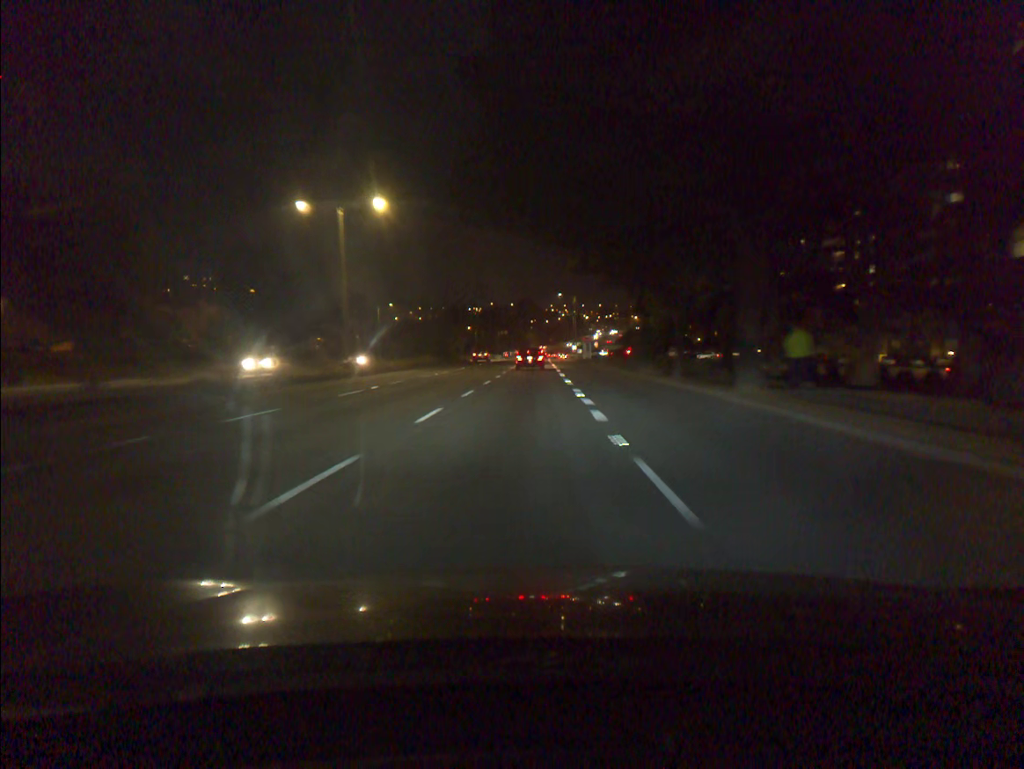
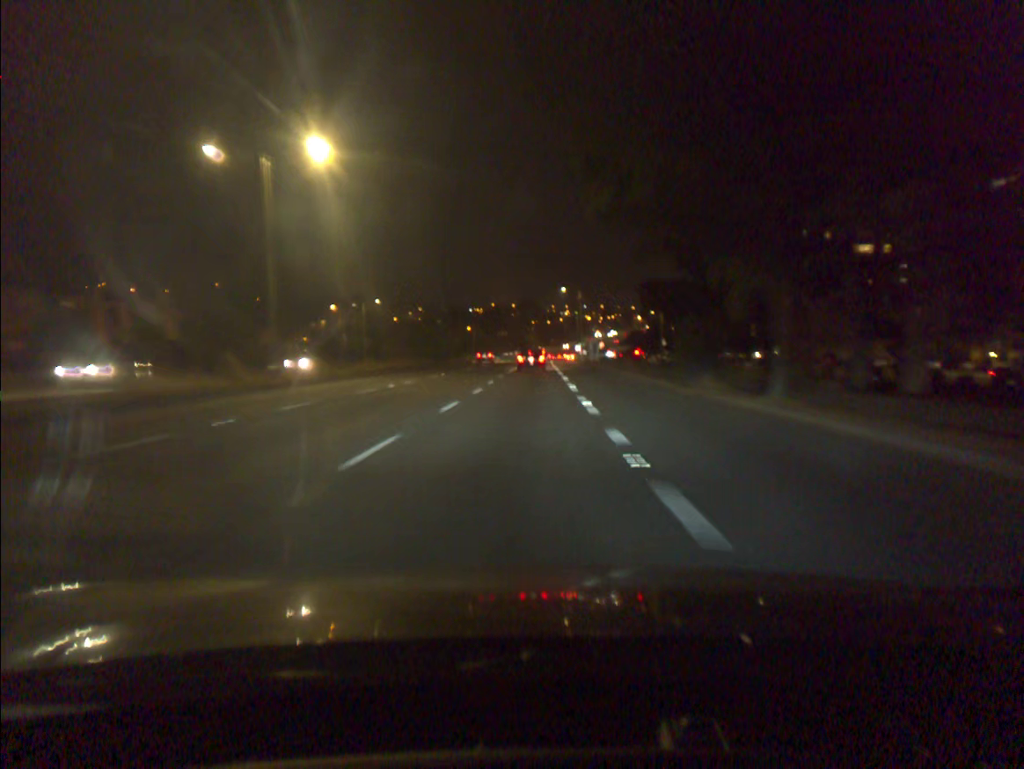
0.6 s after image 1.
(0.0, +12.2) m; 0°
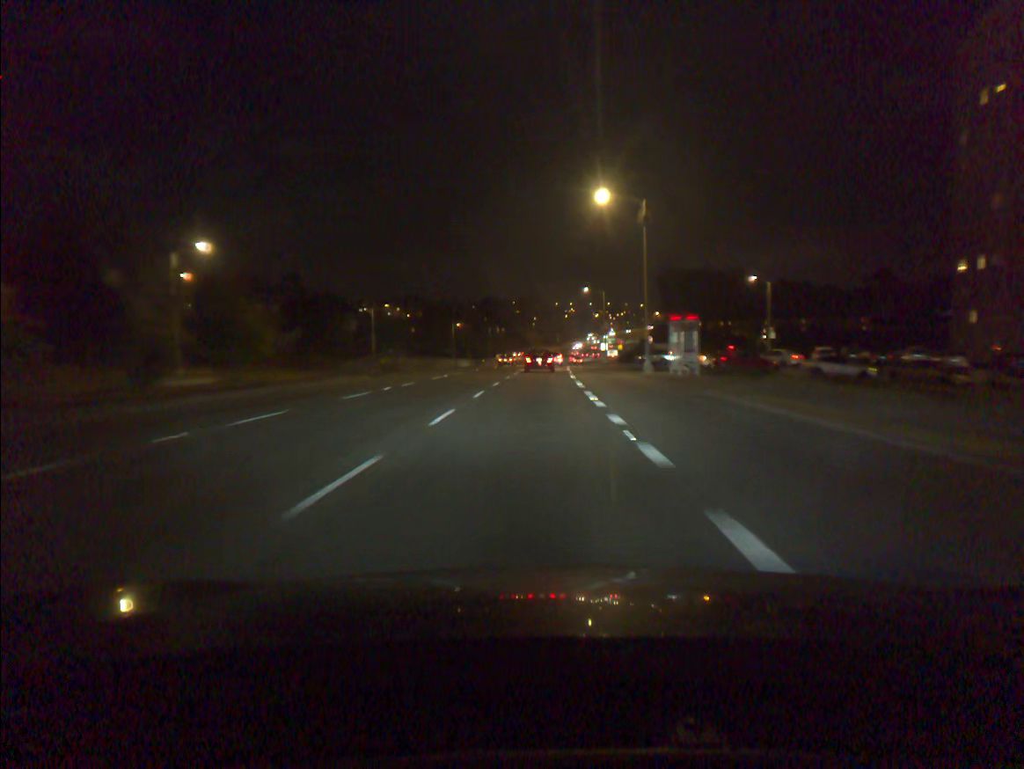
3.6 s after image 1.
(-0.3, +61.6) m; 0°
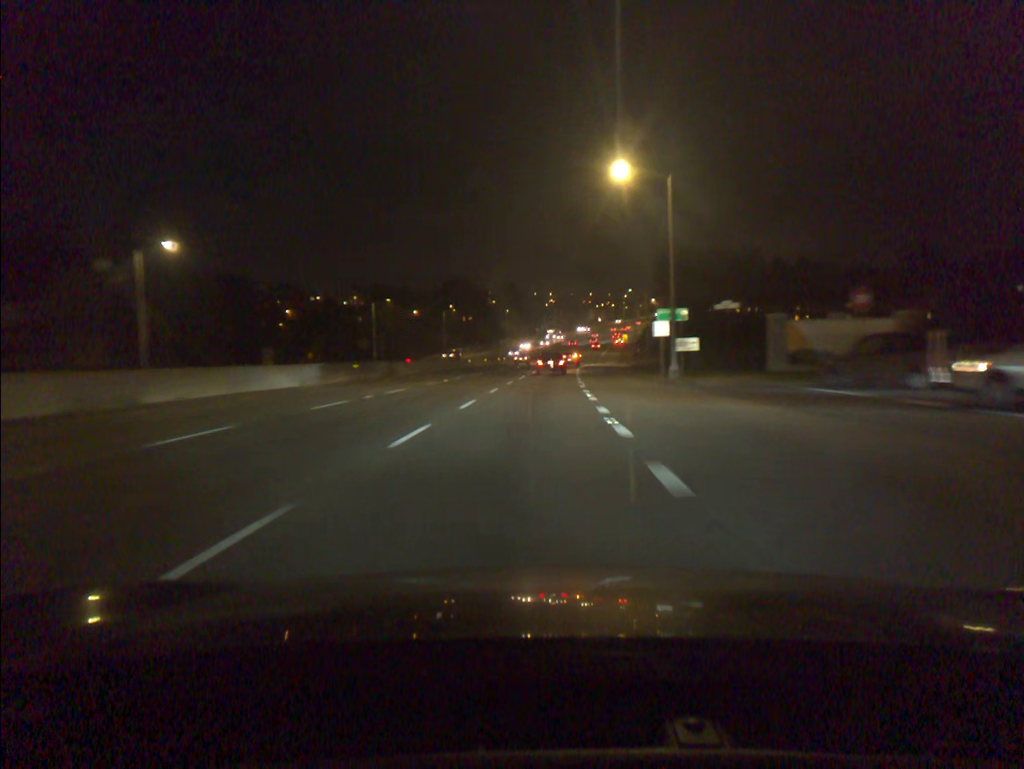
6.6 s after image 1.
(+0.9, +62.1) m; +2°
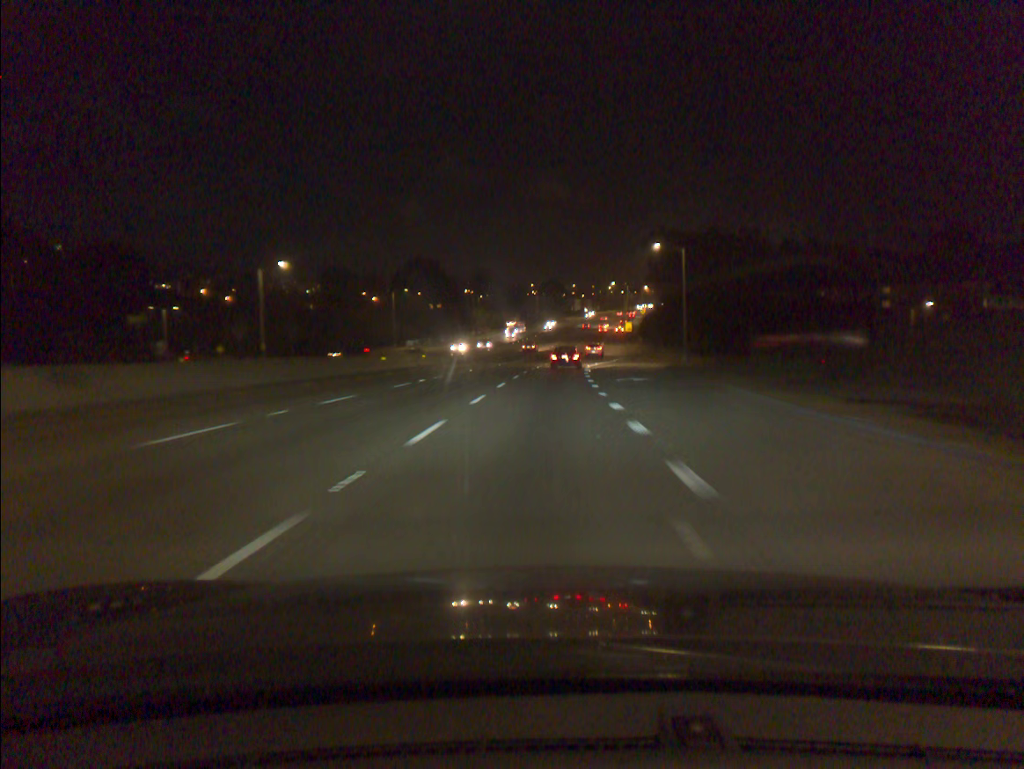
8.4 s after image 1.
(+0.4, +37.2) m; +1°
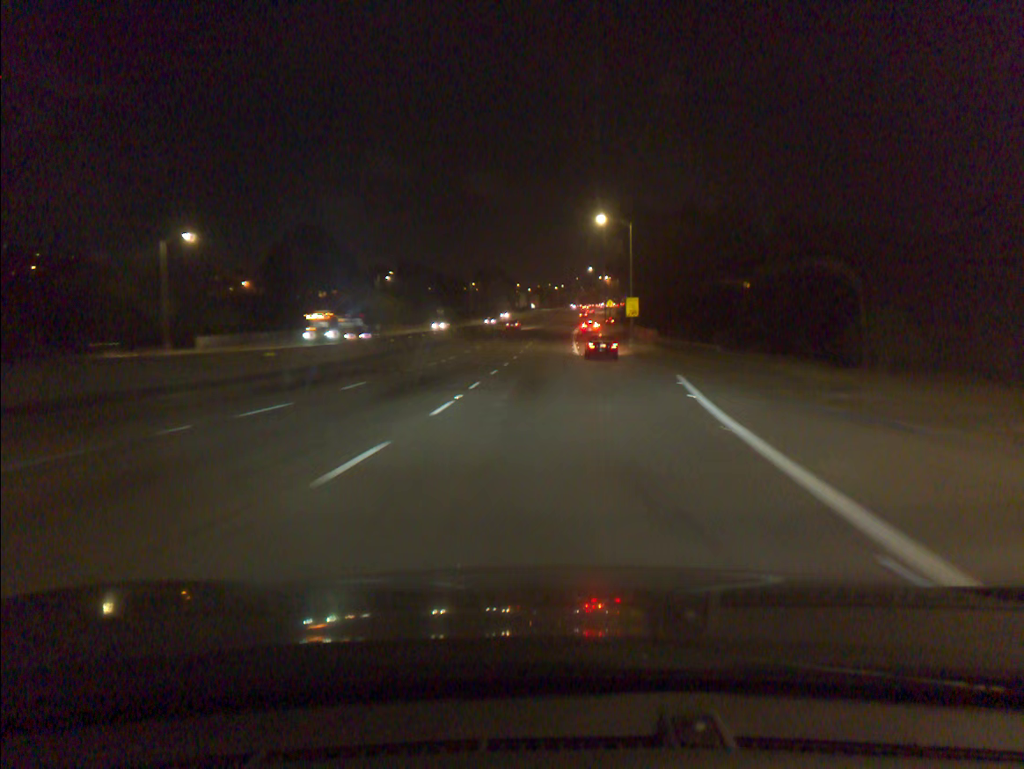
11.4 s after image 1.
(+2.1, +61.9) m; +4°
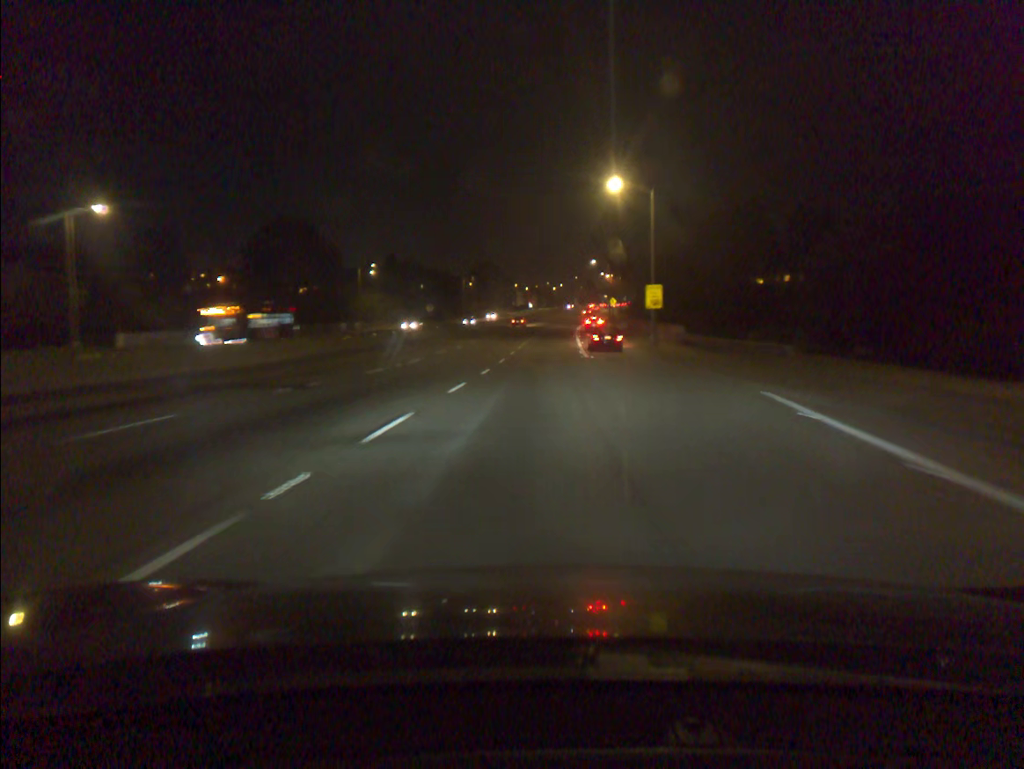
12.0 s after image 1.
(0.0, +12.4) m; 0°
